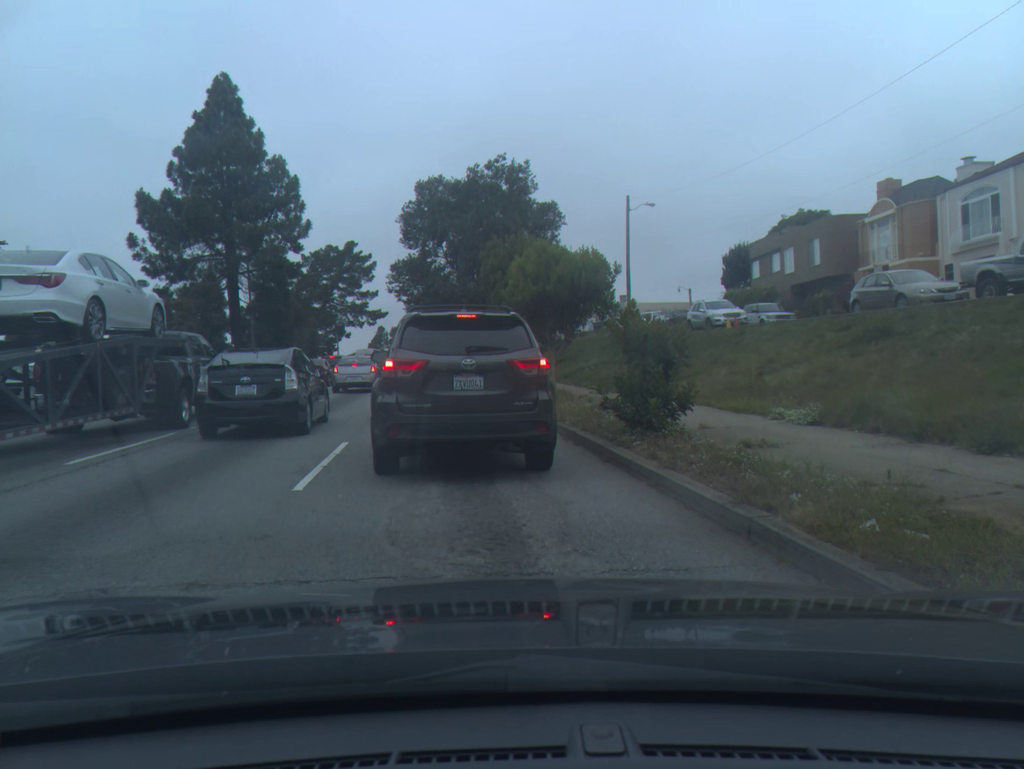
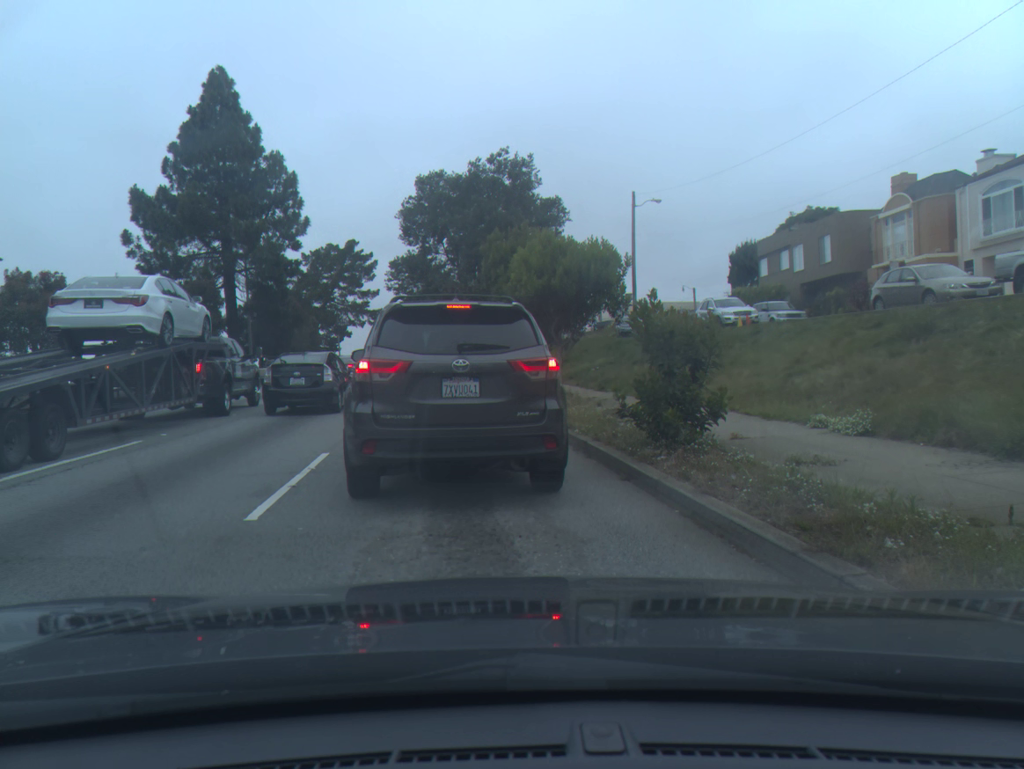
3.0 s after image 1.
(0.0, +1.5) m; 0°
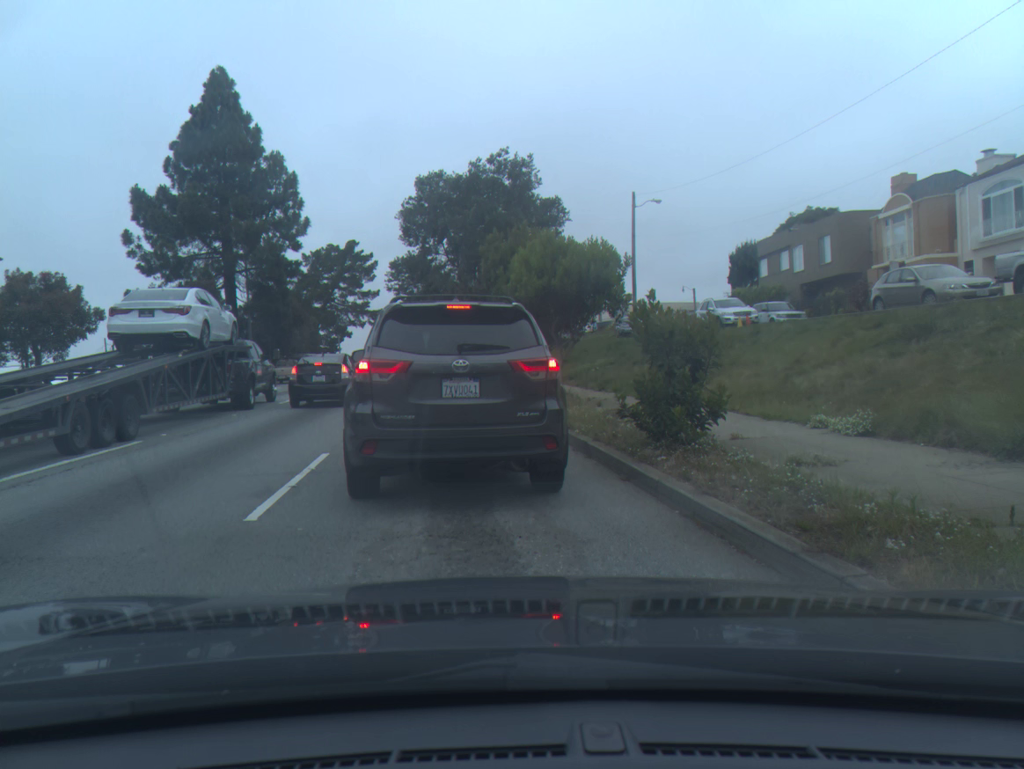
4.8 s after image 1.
(0.0, 0.0) m; 0°
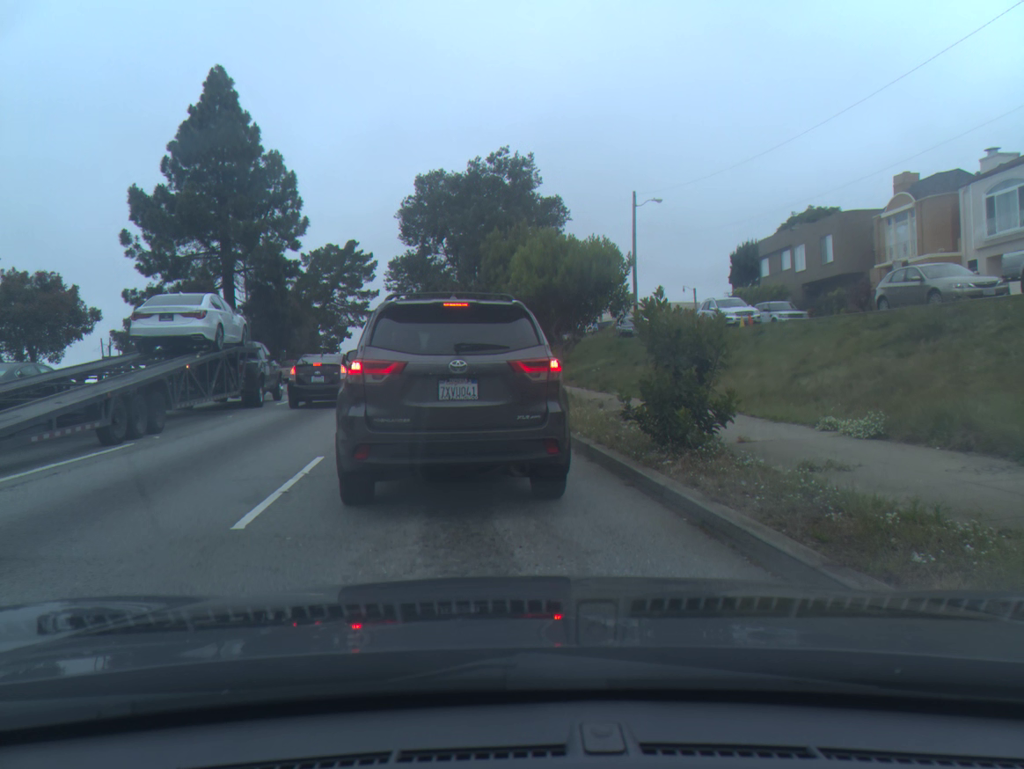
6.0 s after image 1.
(0.0, +0.2) m; 0°
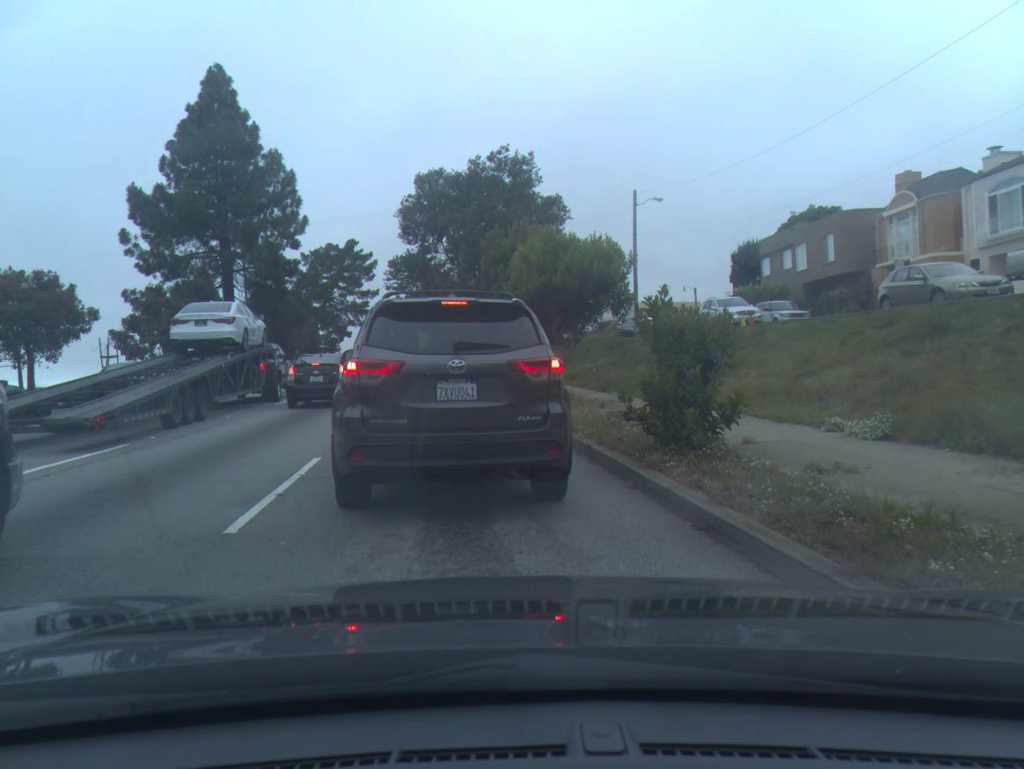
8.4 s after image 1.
(0.0, +0.1) m; 0°
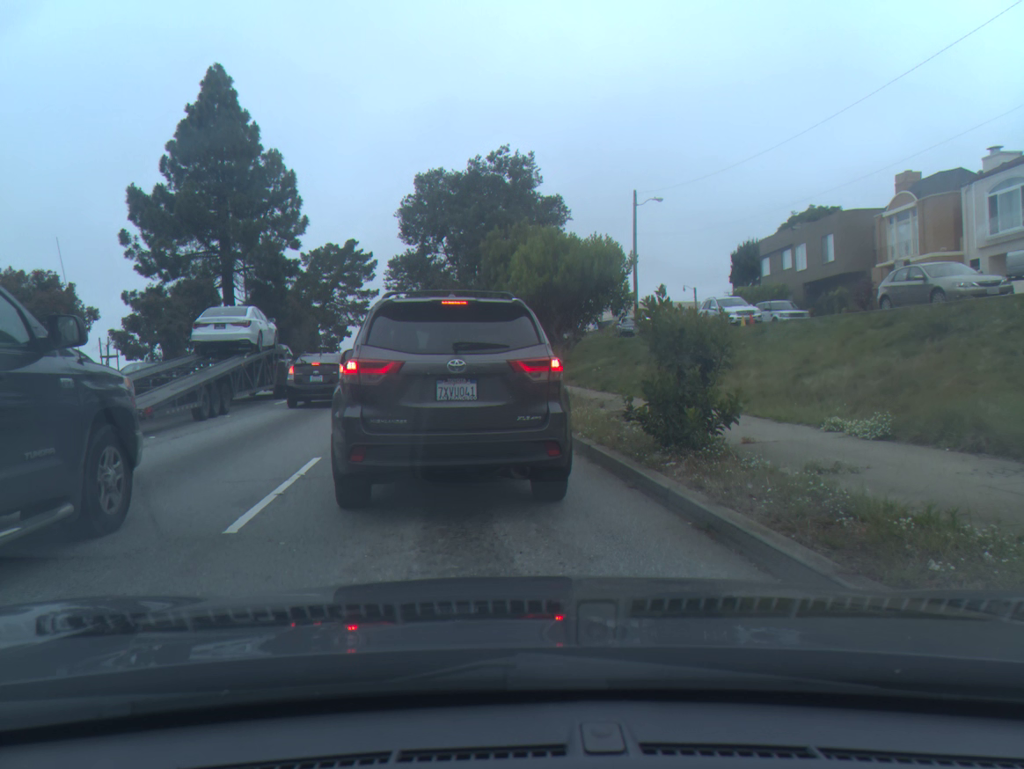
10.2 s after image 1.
(0.0, 0.0) m; 0°
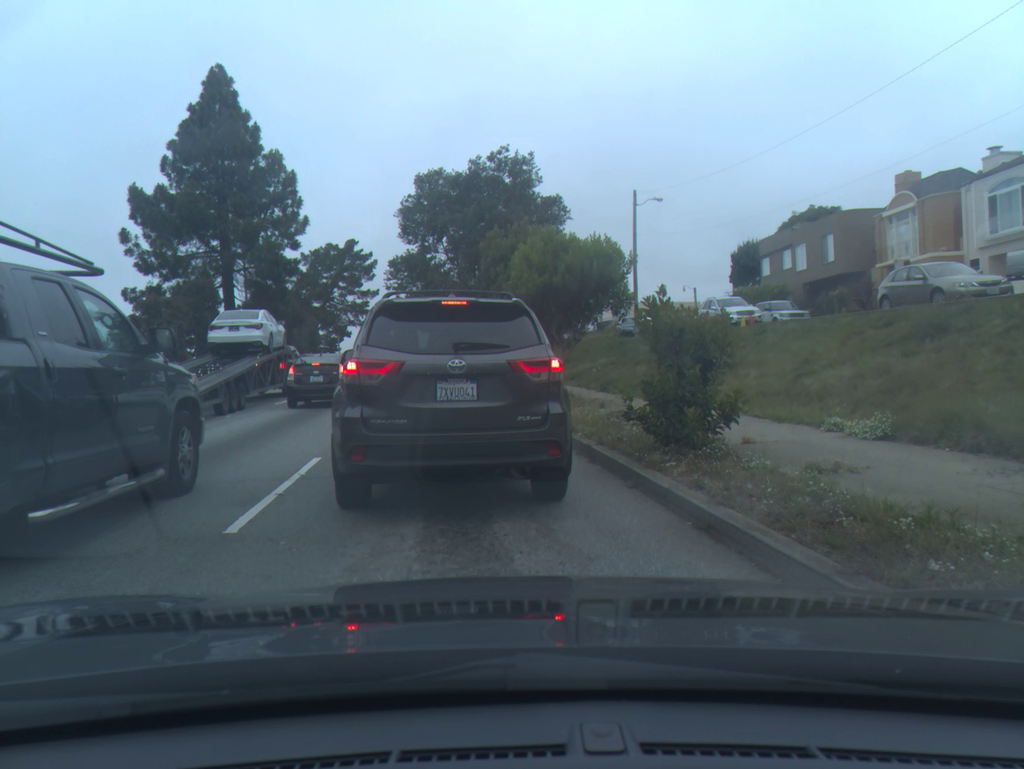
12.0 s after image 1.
(0.0, 0.0) m; 0°
